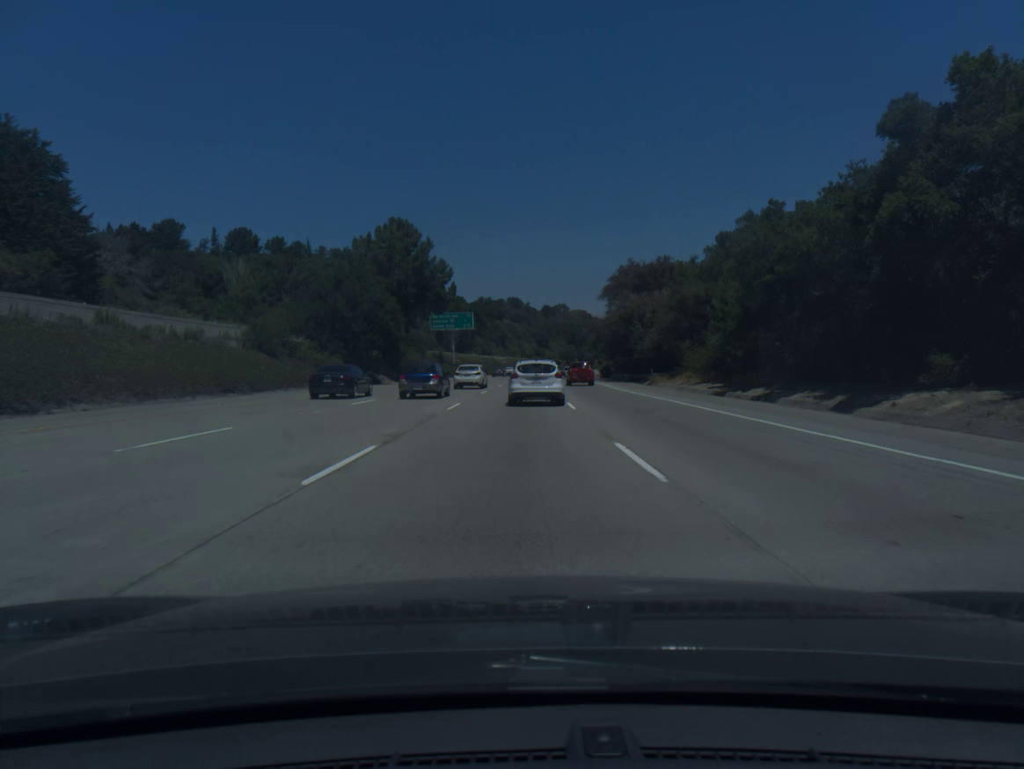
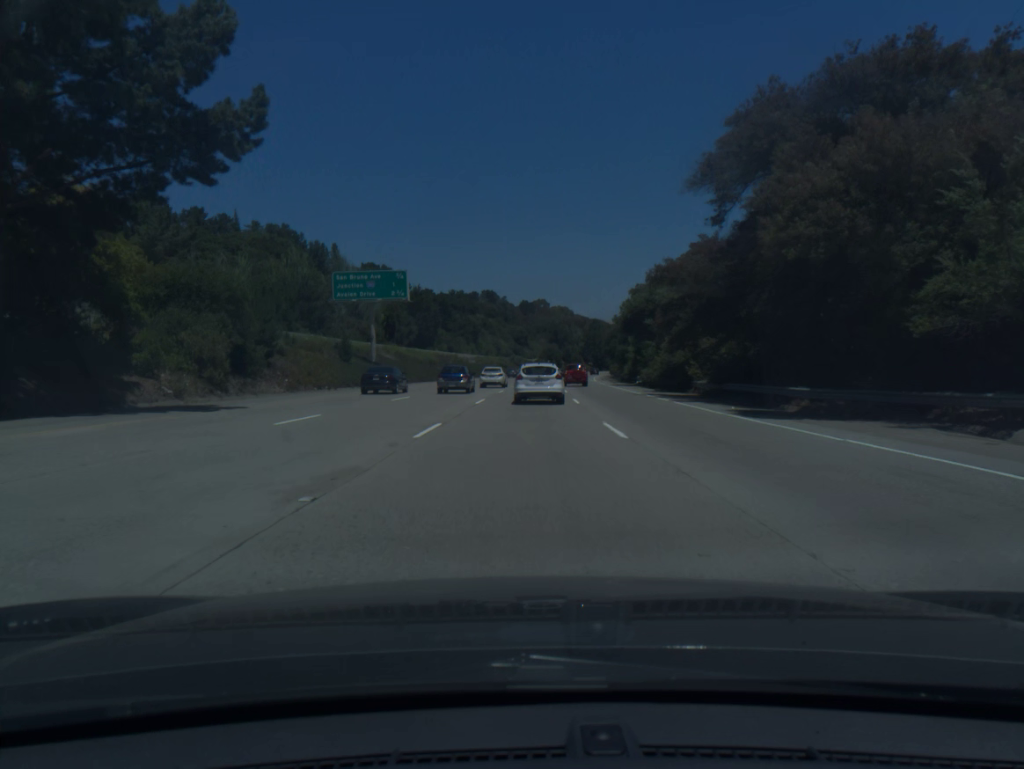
(+0.7, +53.1) m; +2°
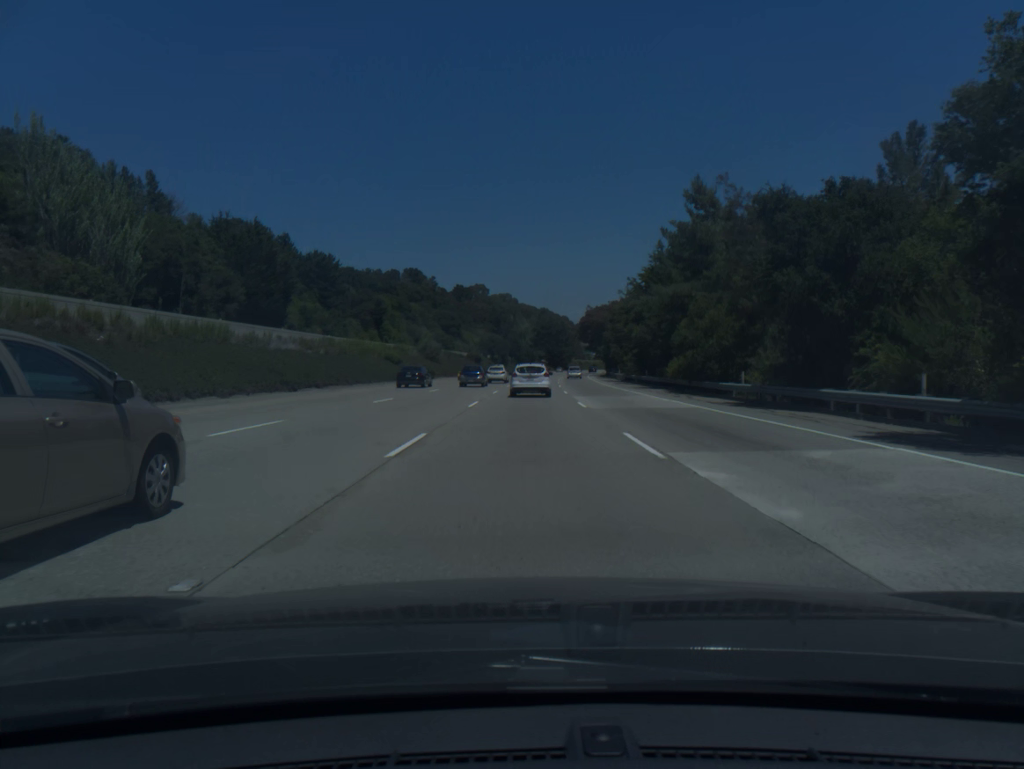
(+3.3, +90.5) m; +4°
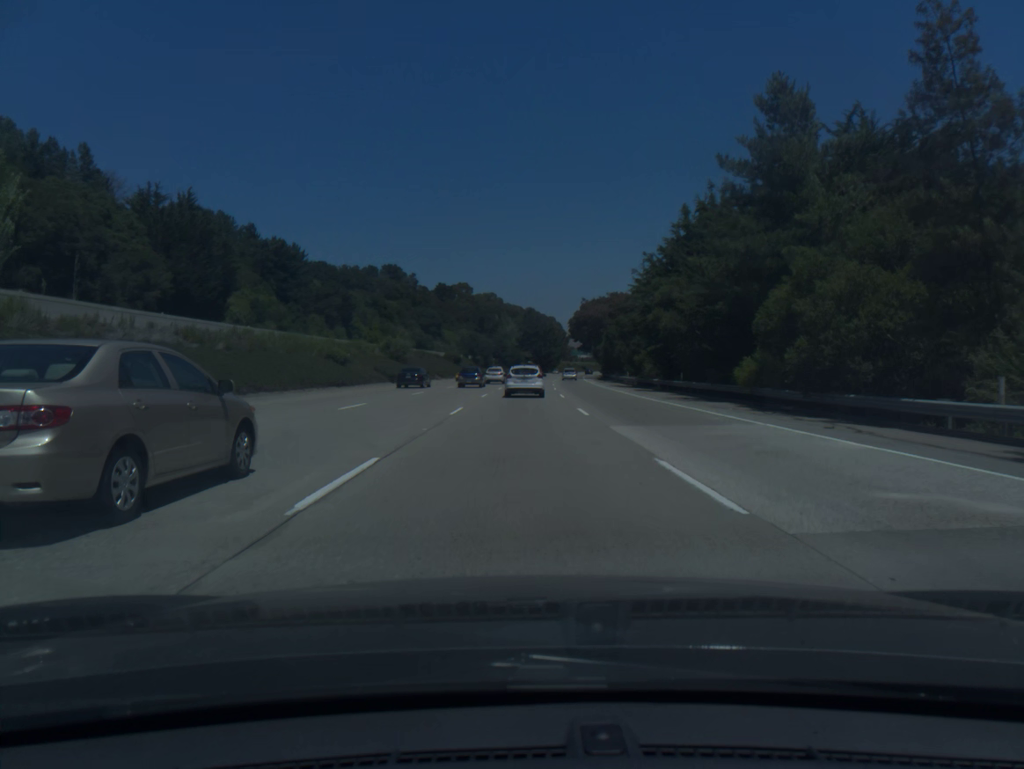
(+0.2, +18.6) m; +1°
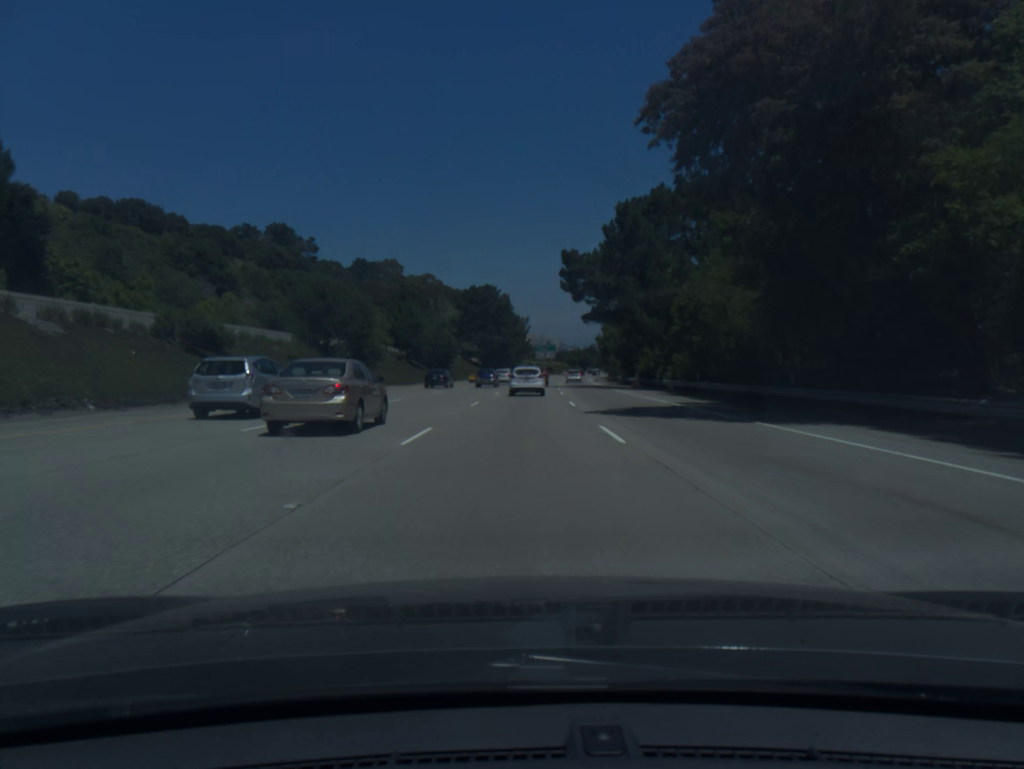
(+2.8, +95.6) m; +4°
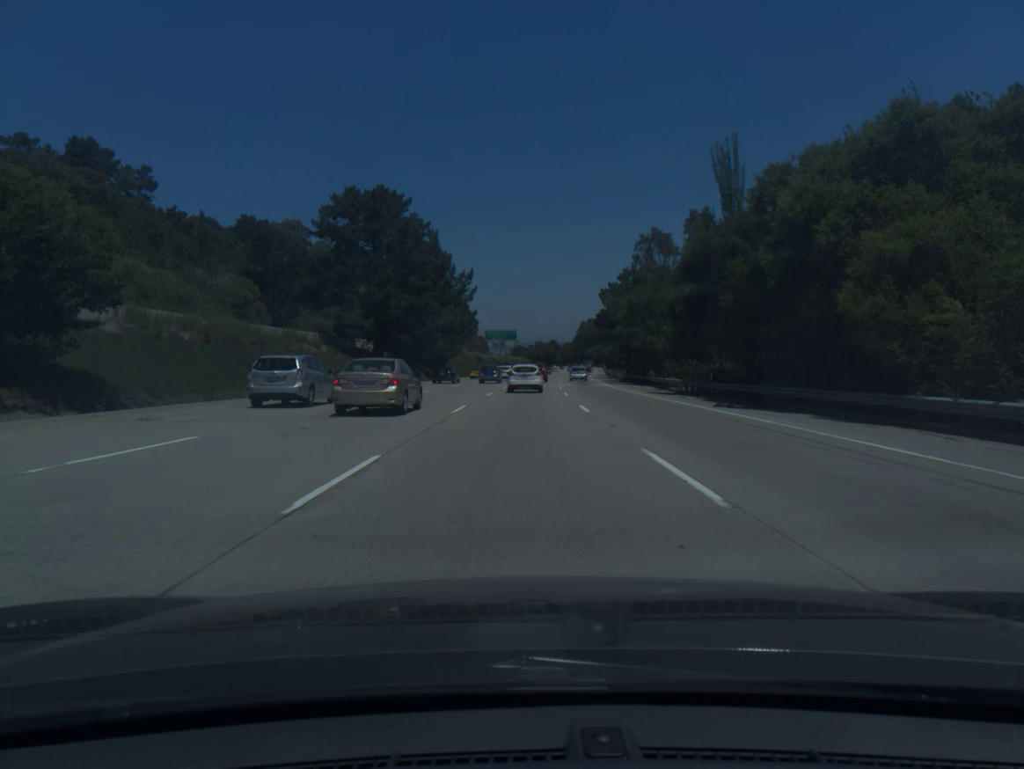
(+2.3, +79.1) m; +3°
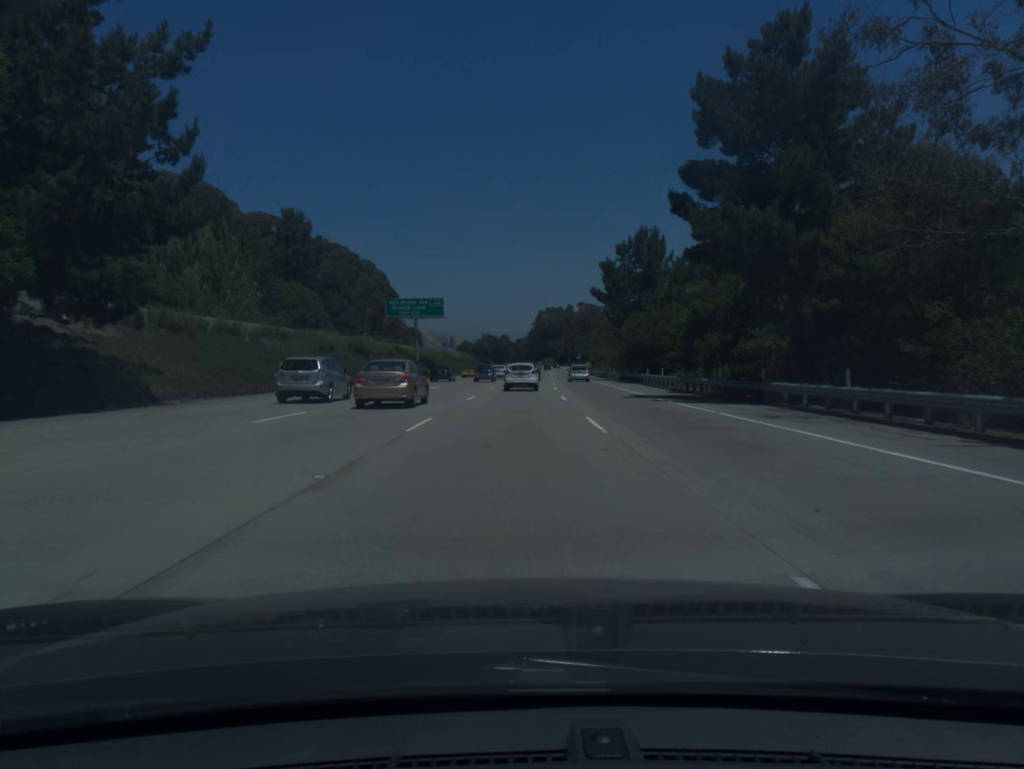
(+2.7, +79.4) m; +4°
